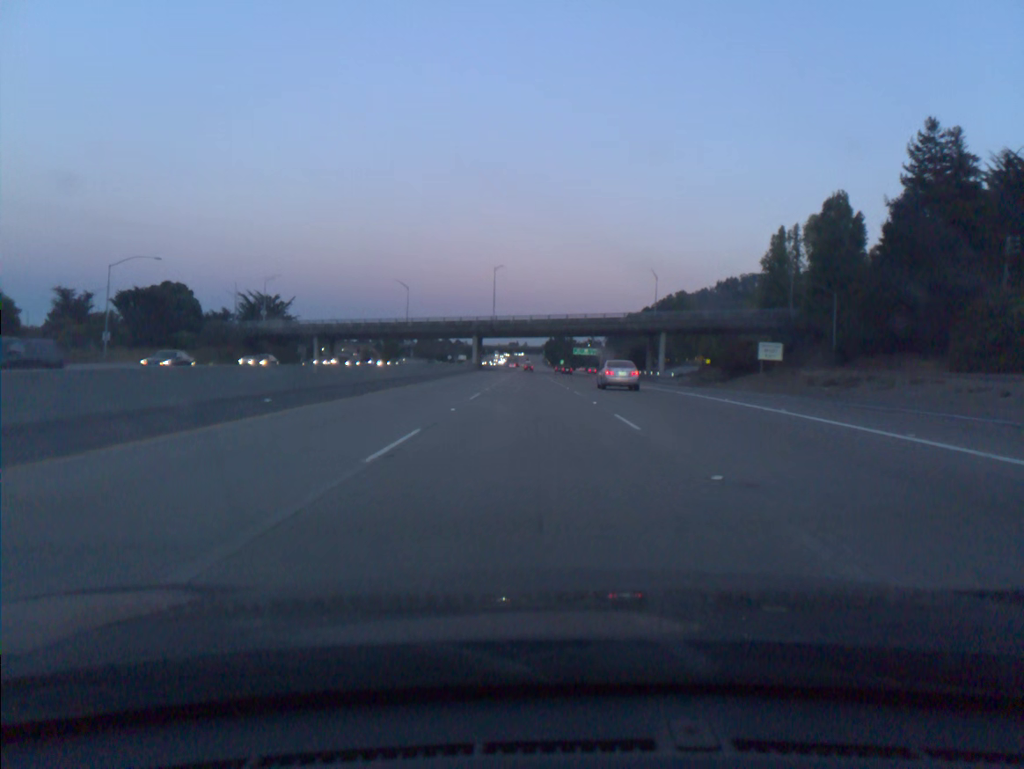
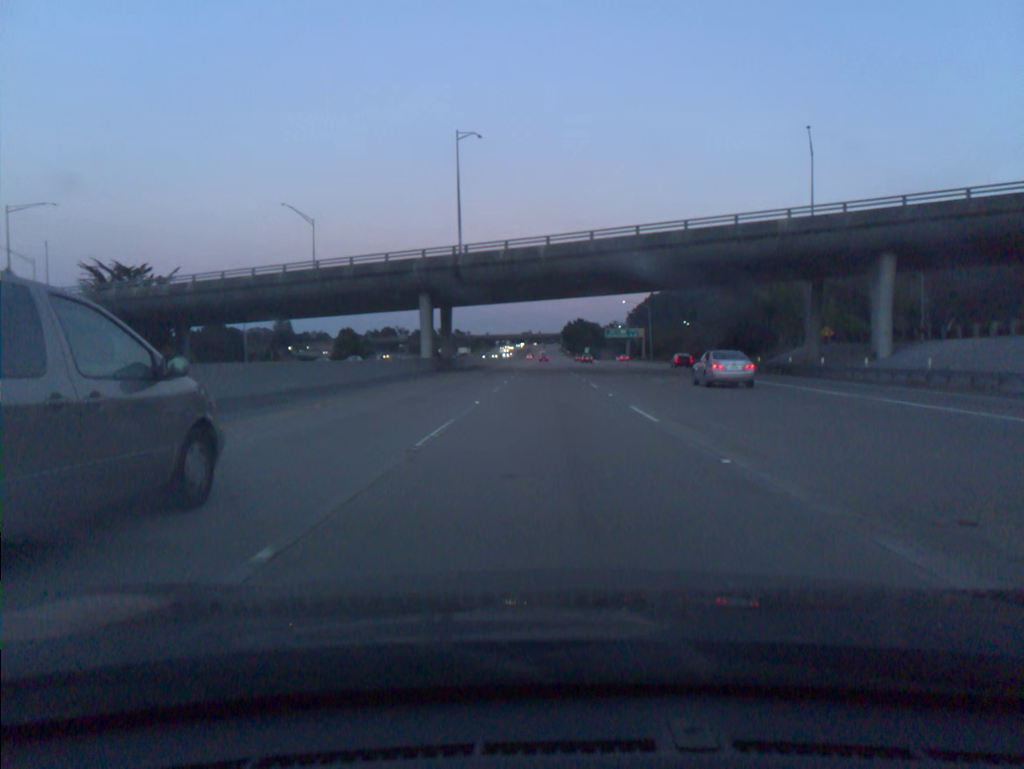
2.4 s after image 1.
(-1.2, +73.3) m; -1°
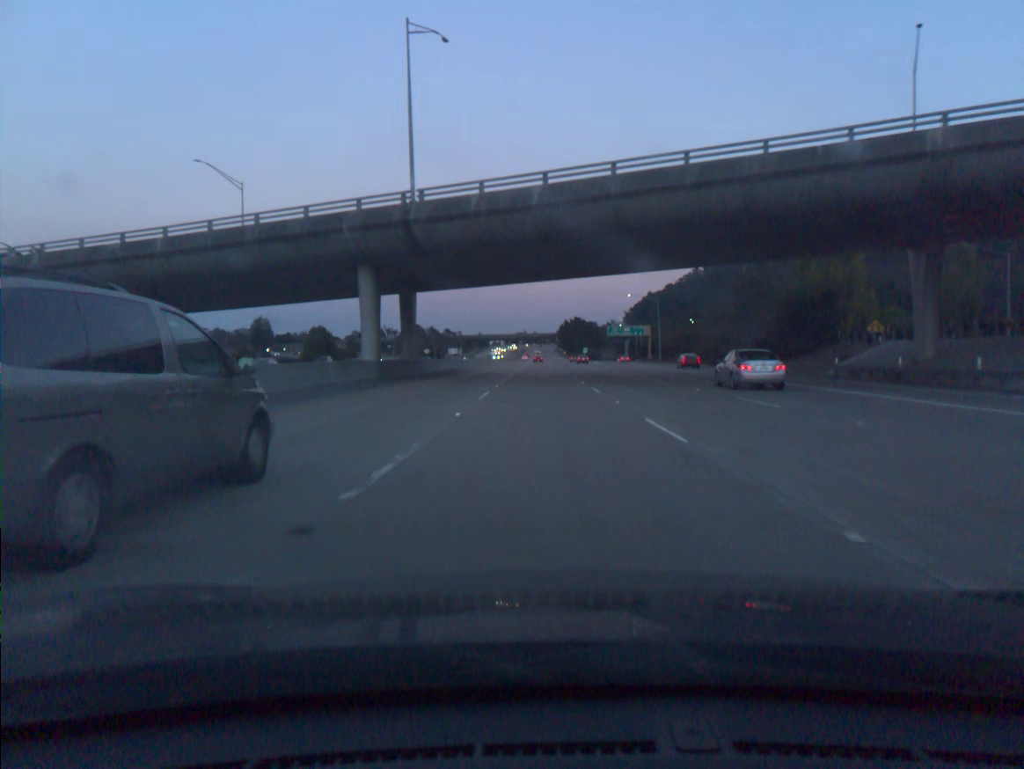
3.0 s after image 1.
(+0.1, +18.5) m; 0°
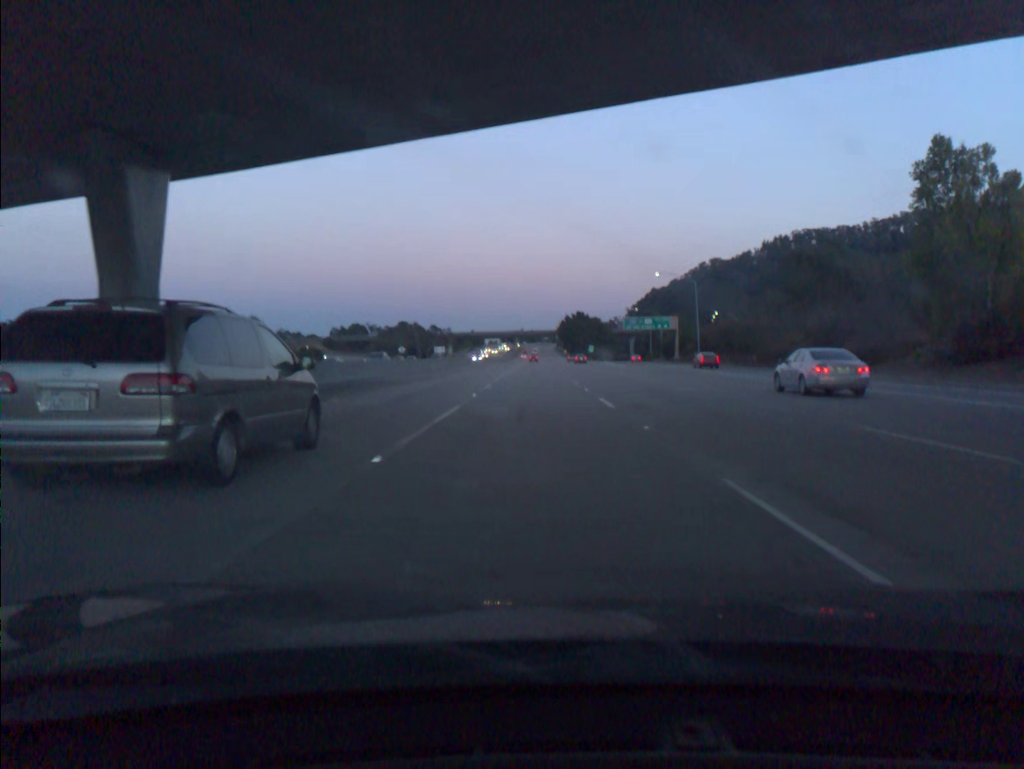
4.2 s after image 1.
(+0.1, +36.9) m; 0°
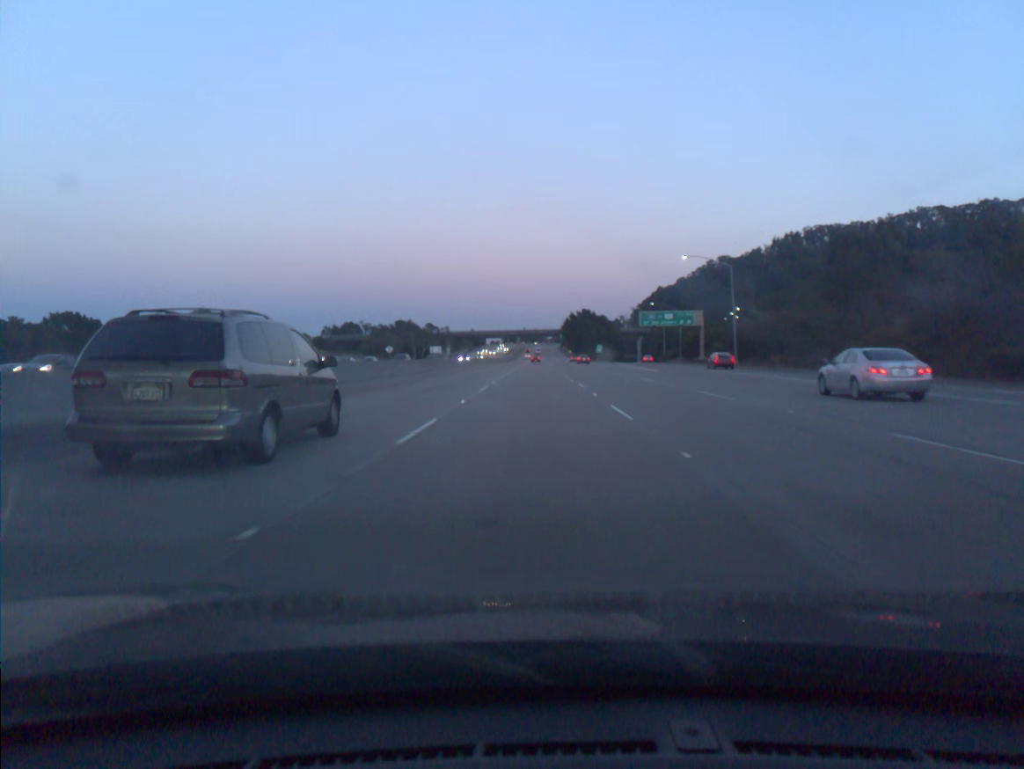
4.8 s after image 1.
(0.0, +18.4) m; 0°
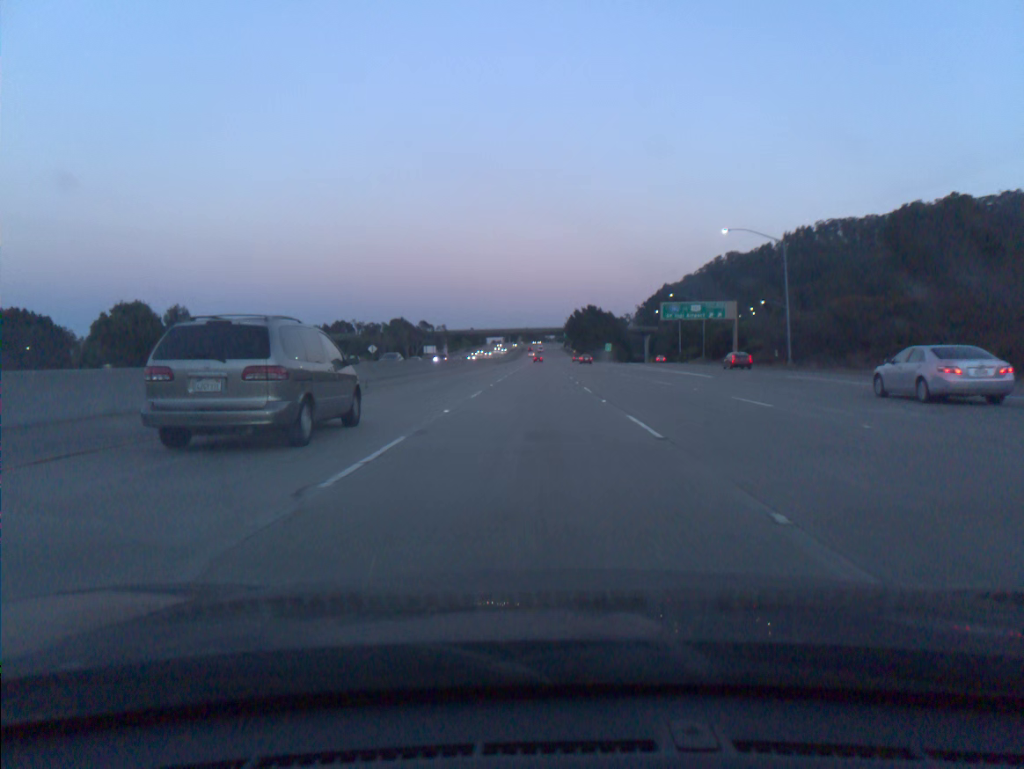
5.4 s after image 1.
(0.0, +18.4) m; 0°
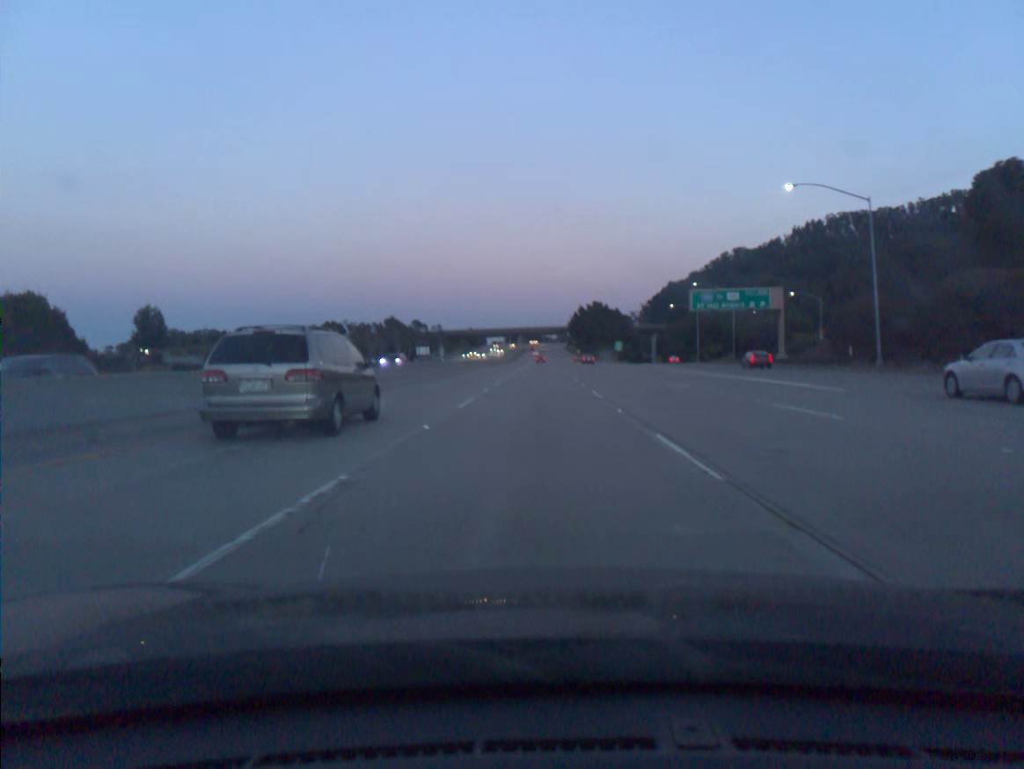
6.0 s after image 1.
(0.0, +18.3) m; 0°
